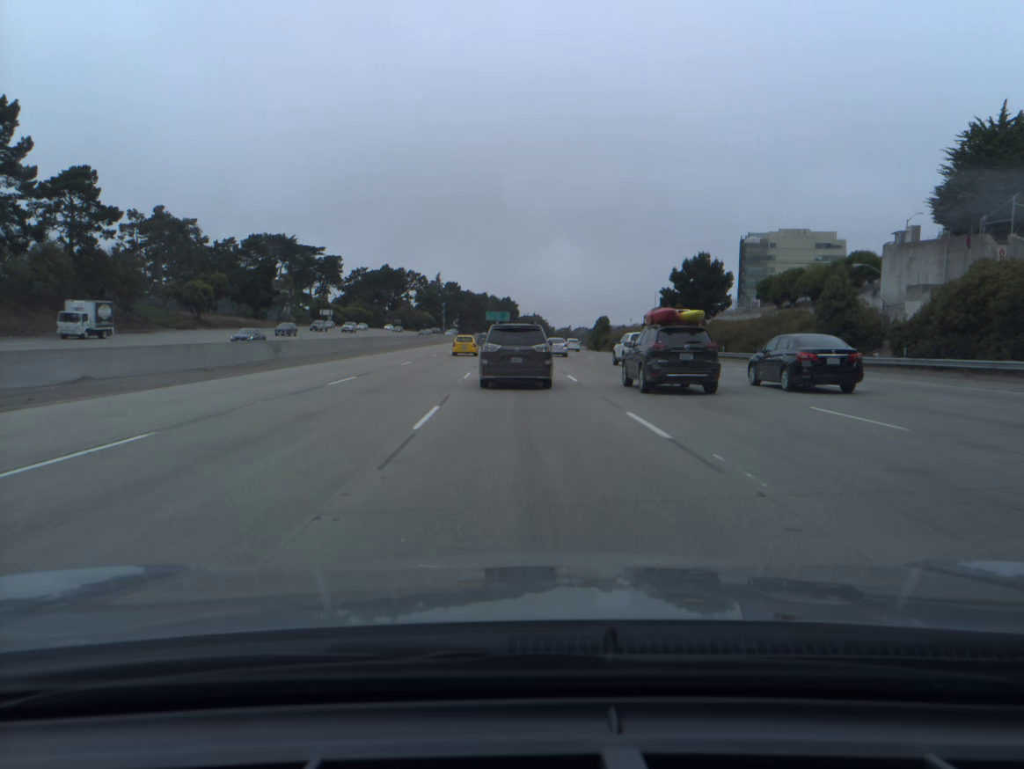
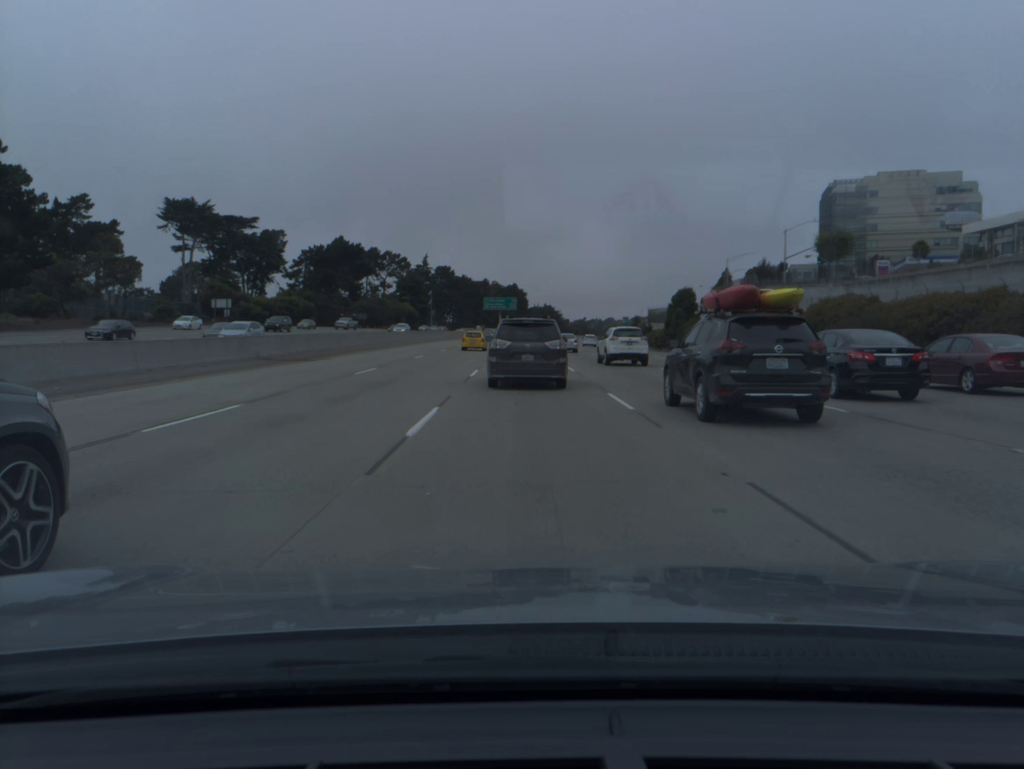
(-1.2, +69.1) m; -1°
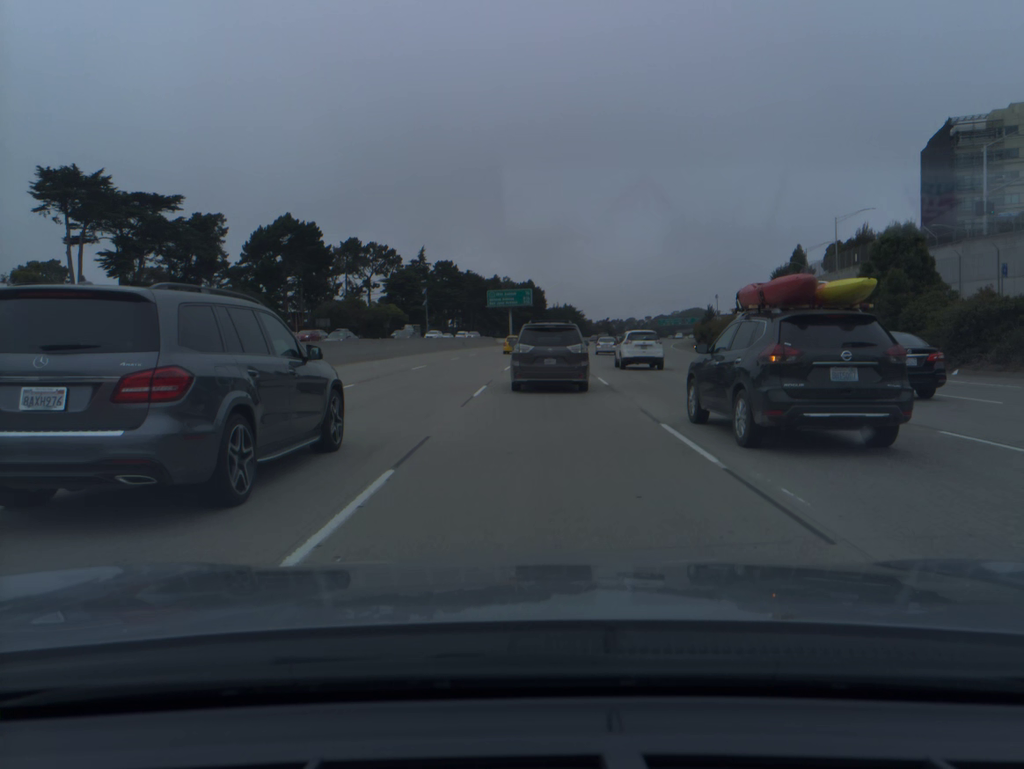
(-0.2, +49.1) m; -1°
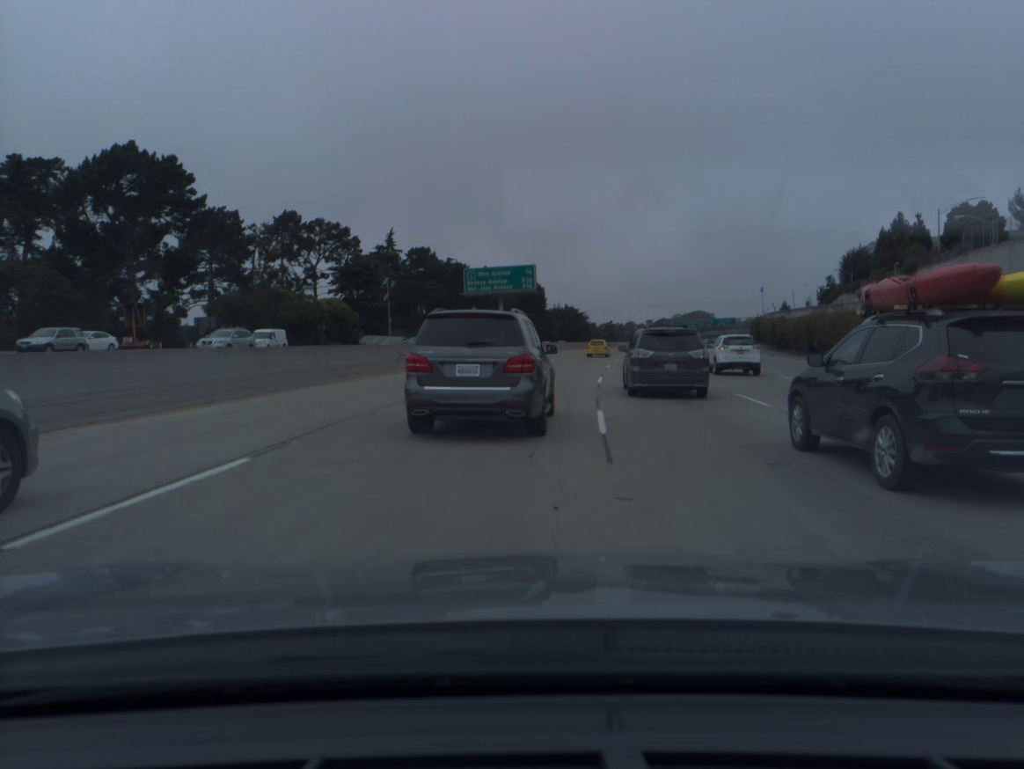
(-0.6, +49.1) m; 0°
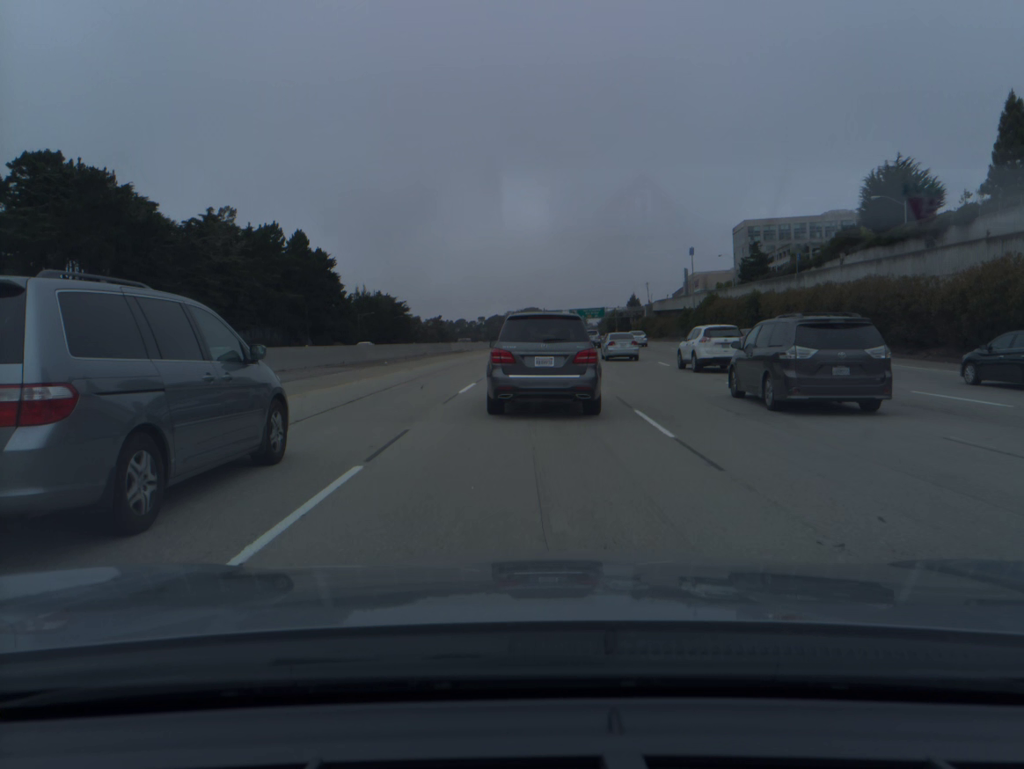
(+10.0, +86.4) m; +12°
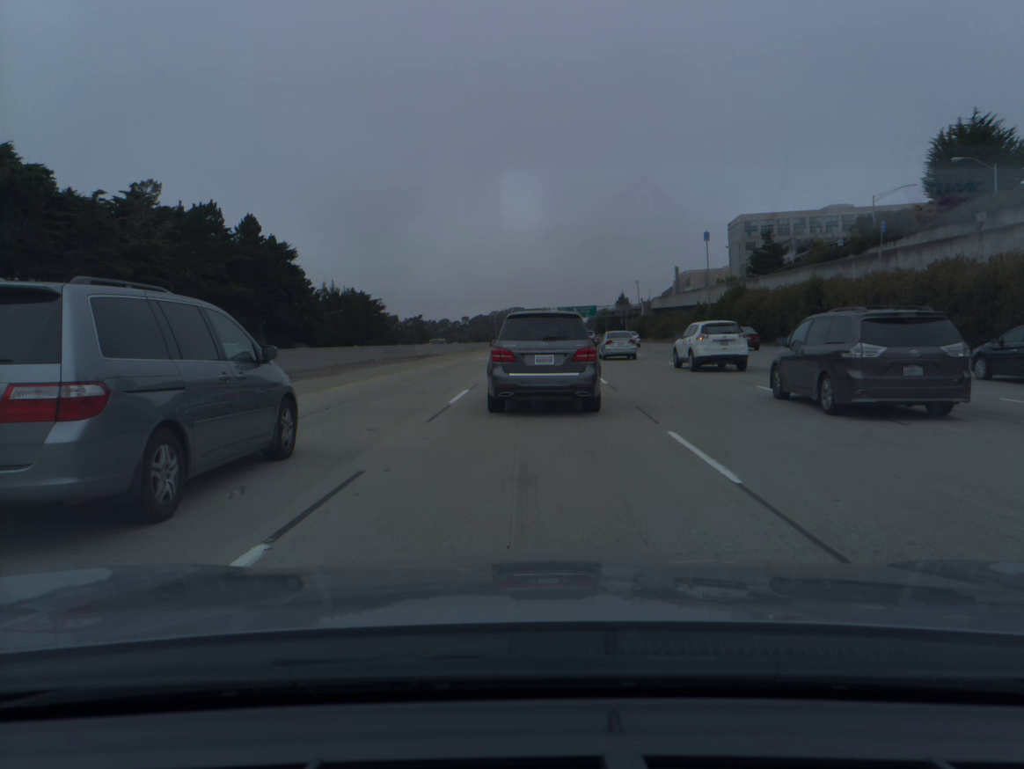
(+0.2, +17.7) m; +1°
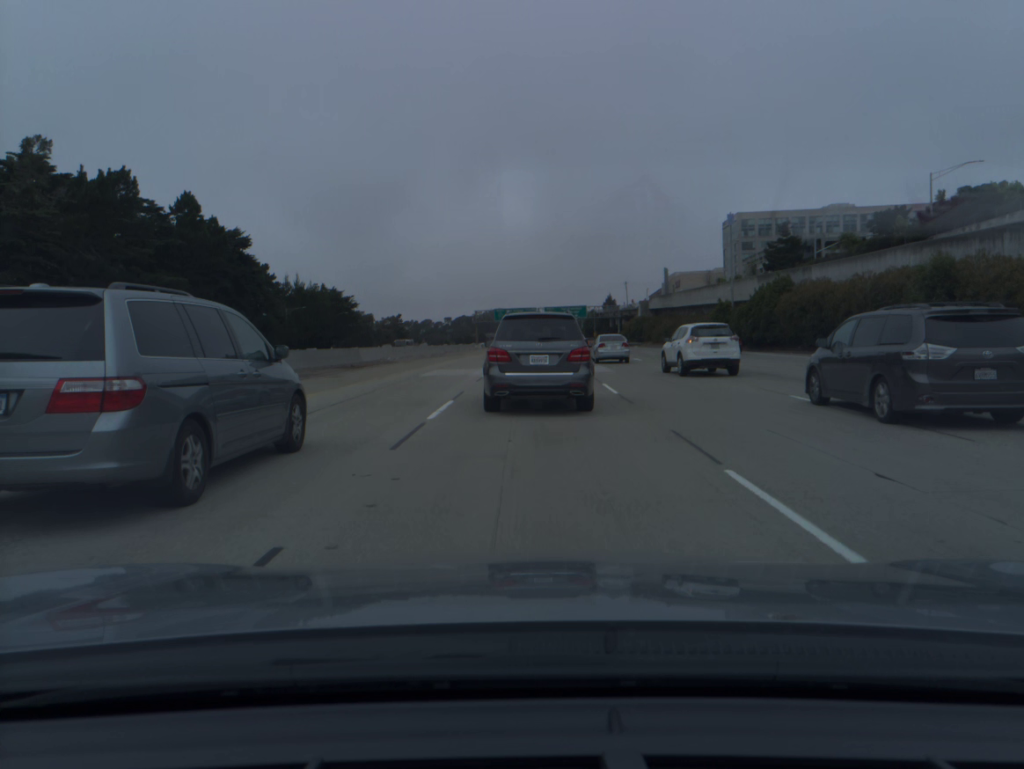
(+0.2, +17.7) m; +1°
